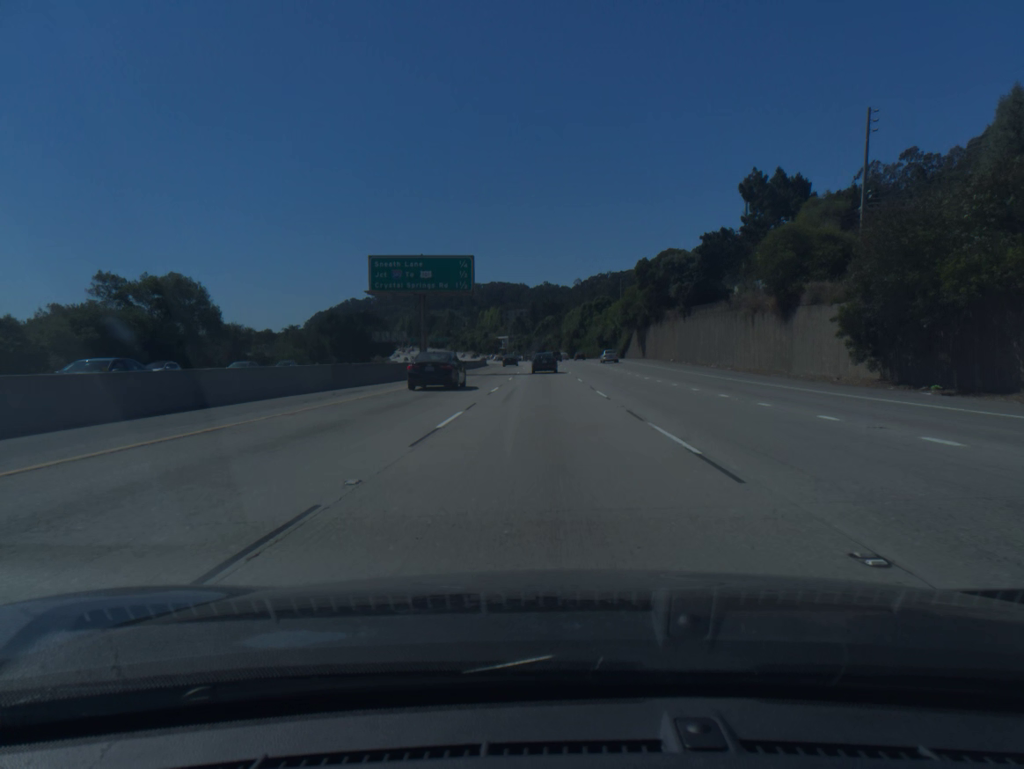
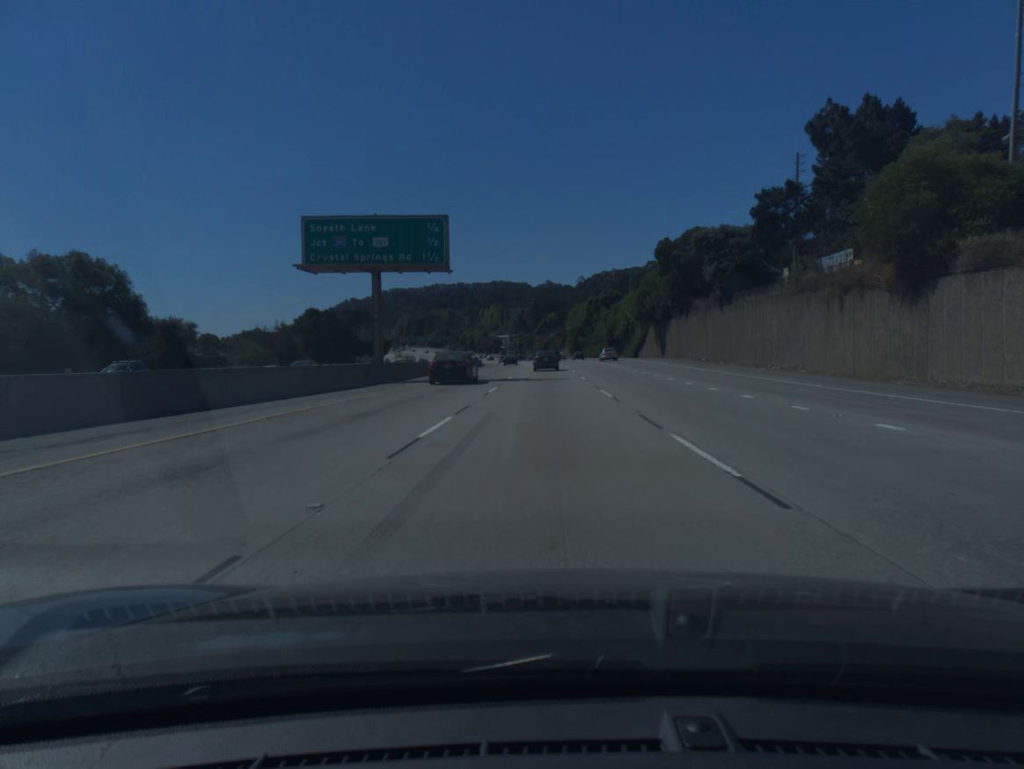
(0.0, +16.2) m; 0°
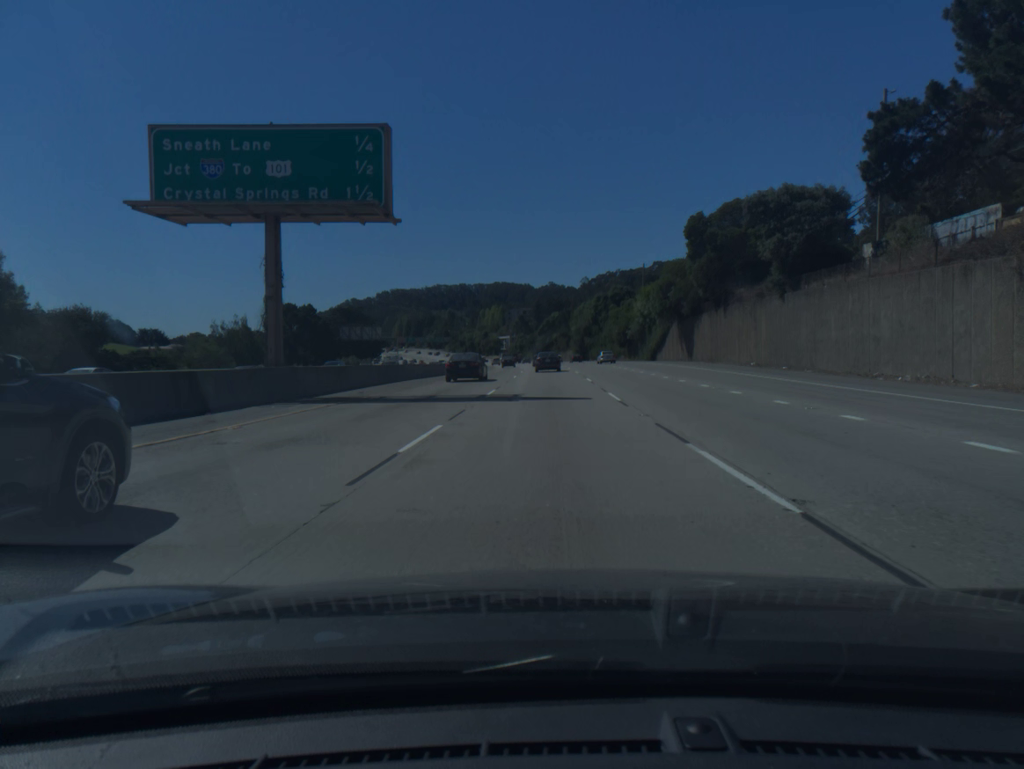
(0.0, +16.1) m; 0°
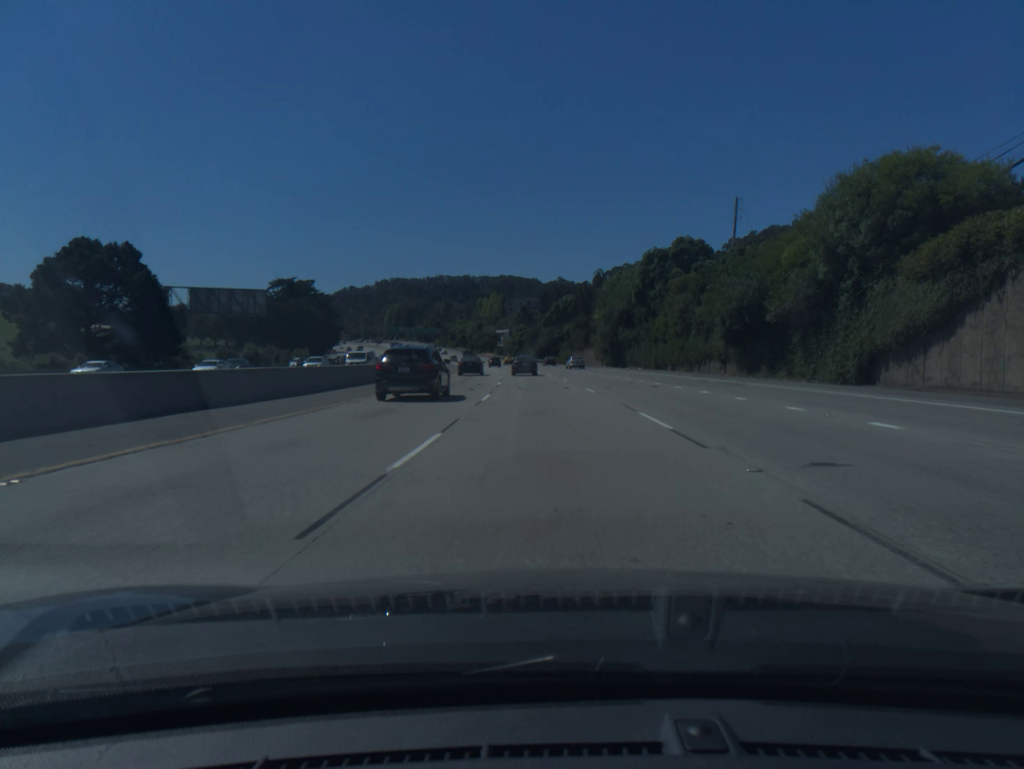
(-0.3, +64.3) m; -1°
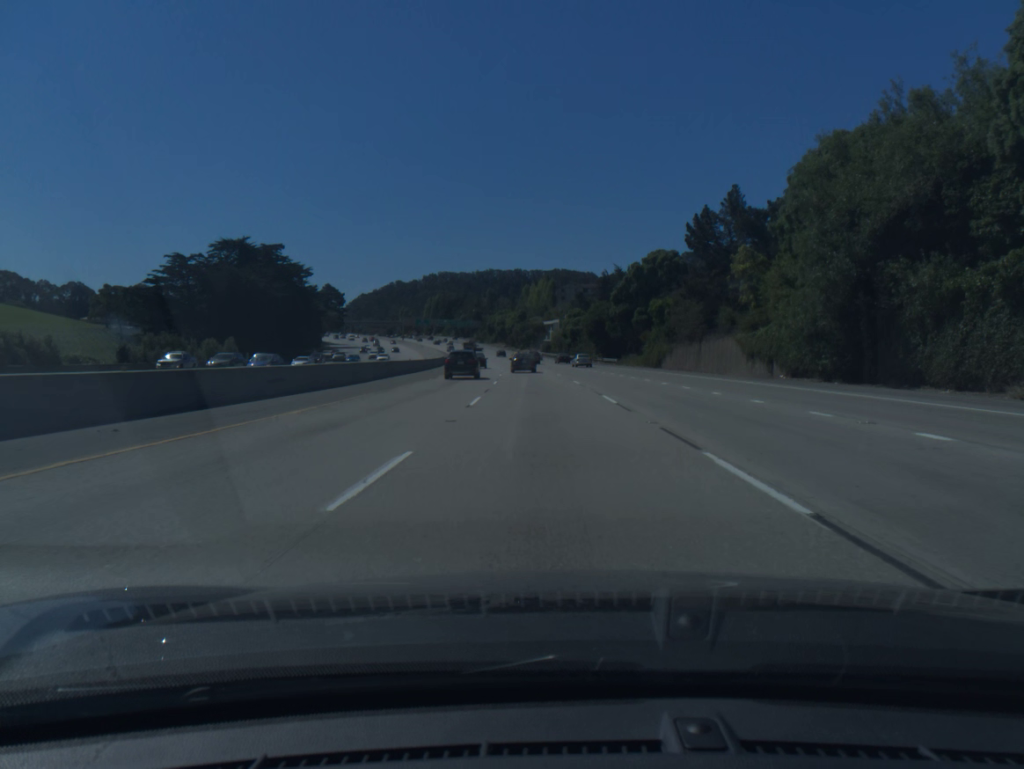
(-1.8, +63.9) m; -4°
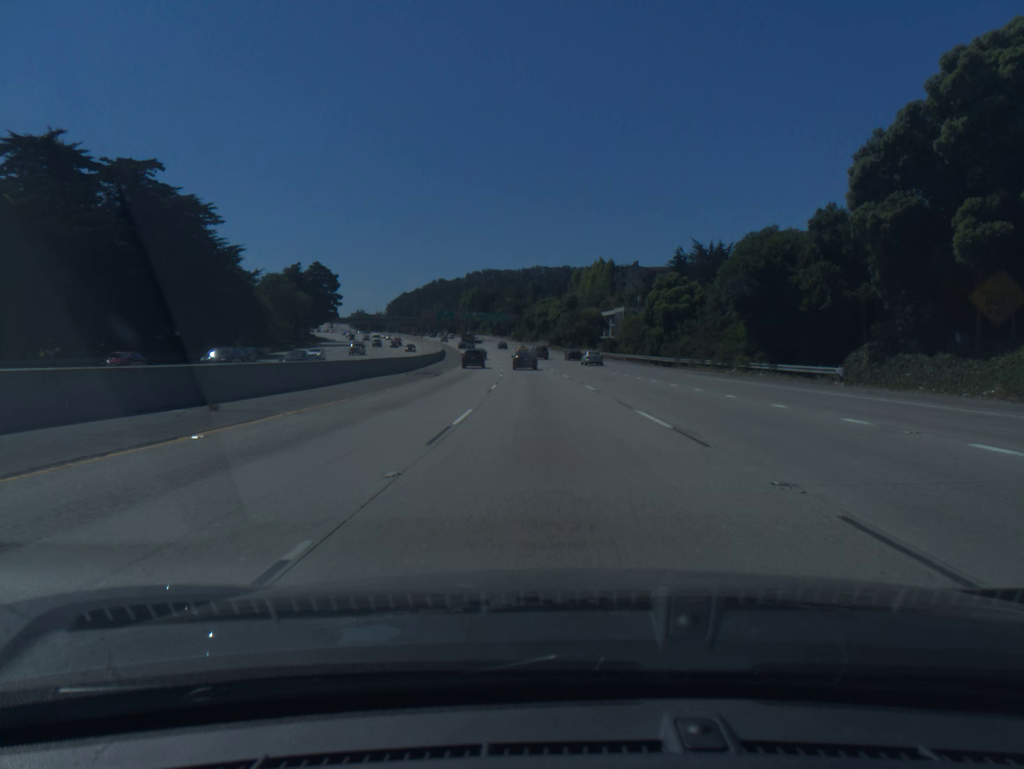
(-2.1, +64.1) m; -3°
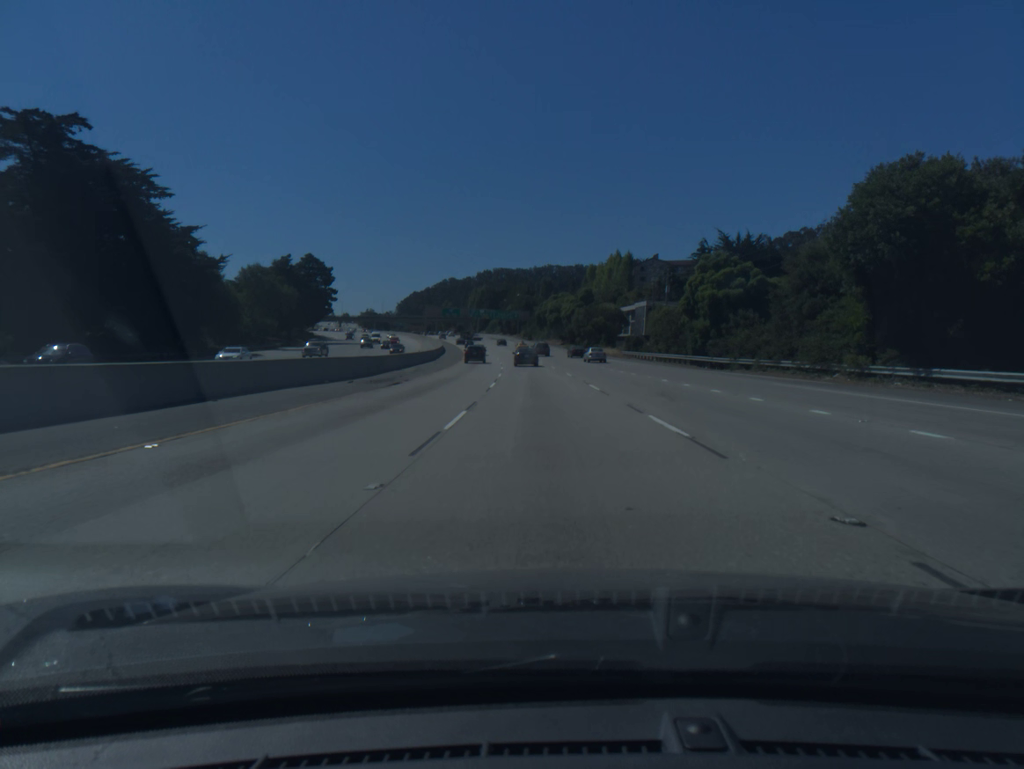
(-0.1, +16.1) m; -1°
